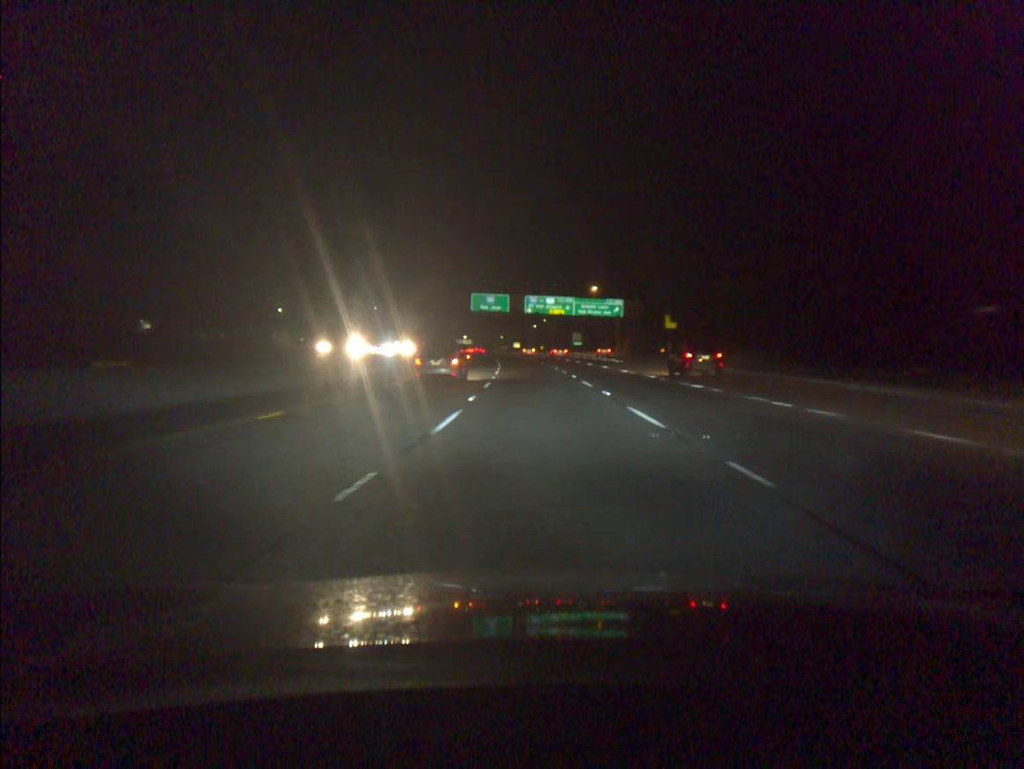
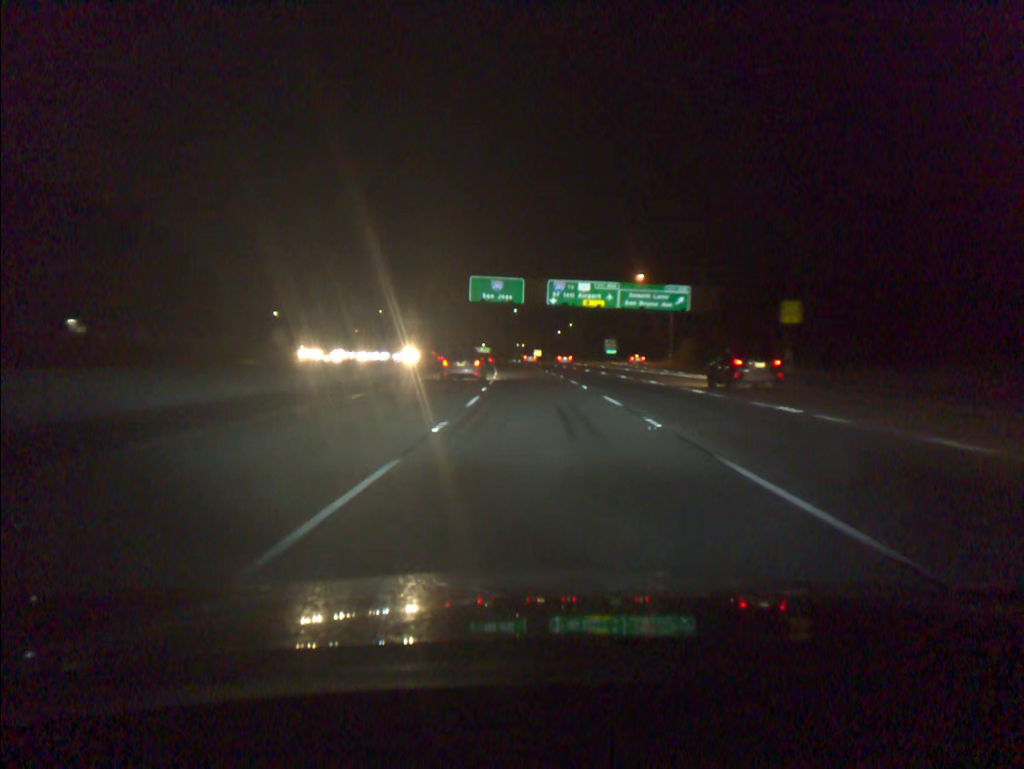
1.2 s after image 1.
(-0.6, +36.3) m; -2°
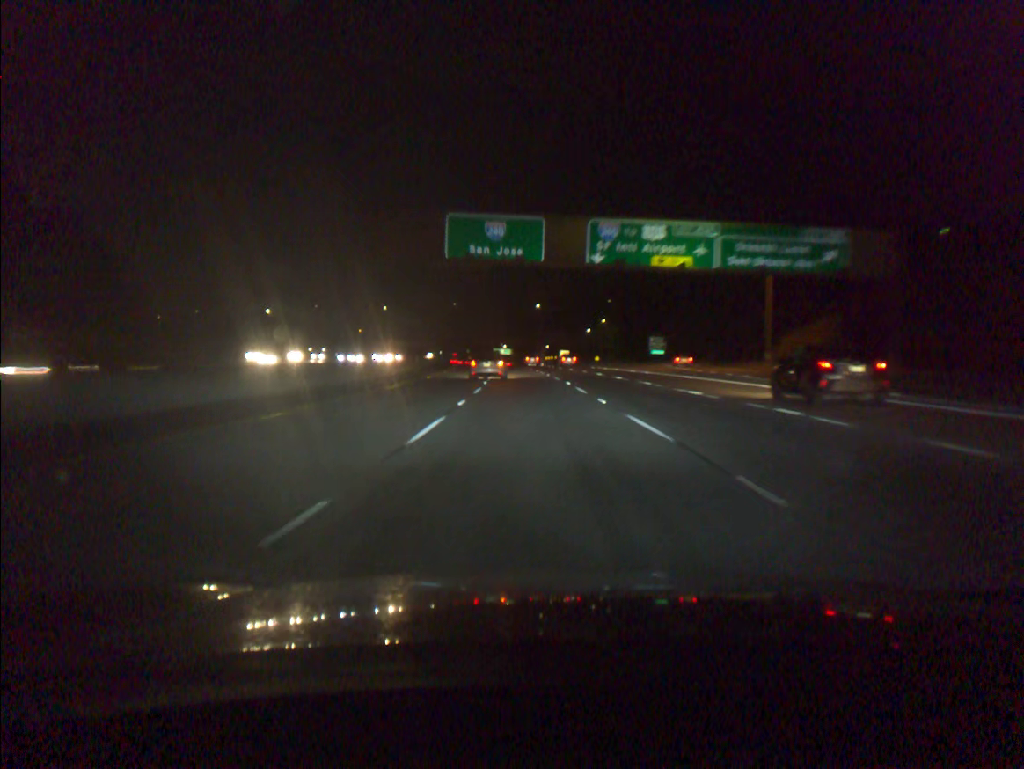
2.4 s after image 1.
(-0.5, +36.2) m; -2°
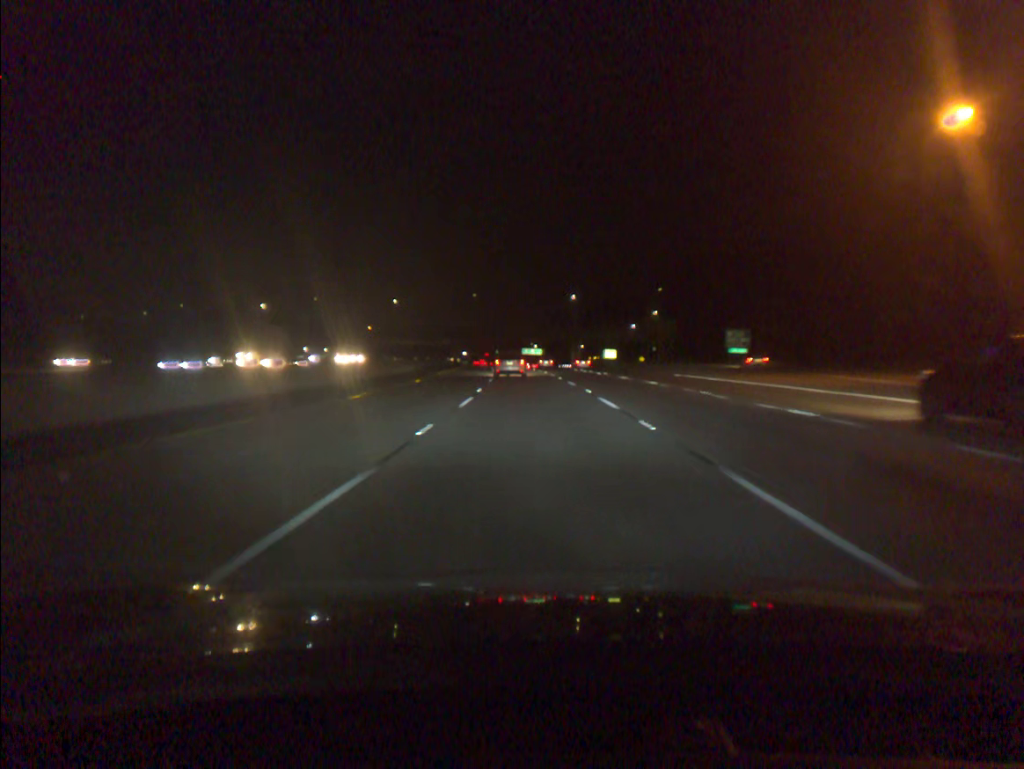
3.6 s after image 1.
(-0.7, +36.2) m; -2°
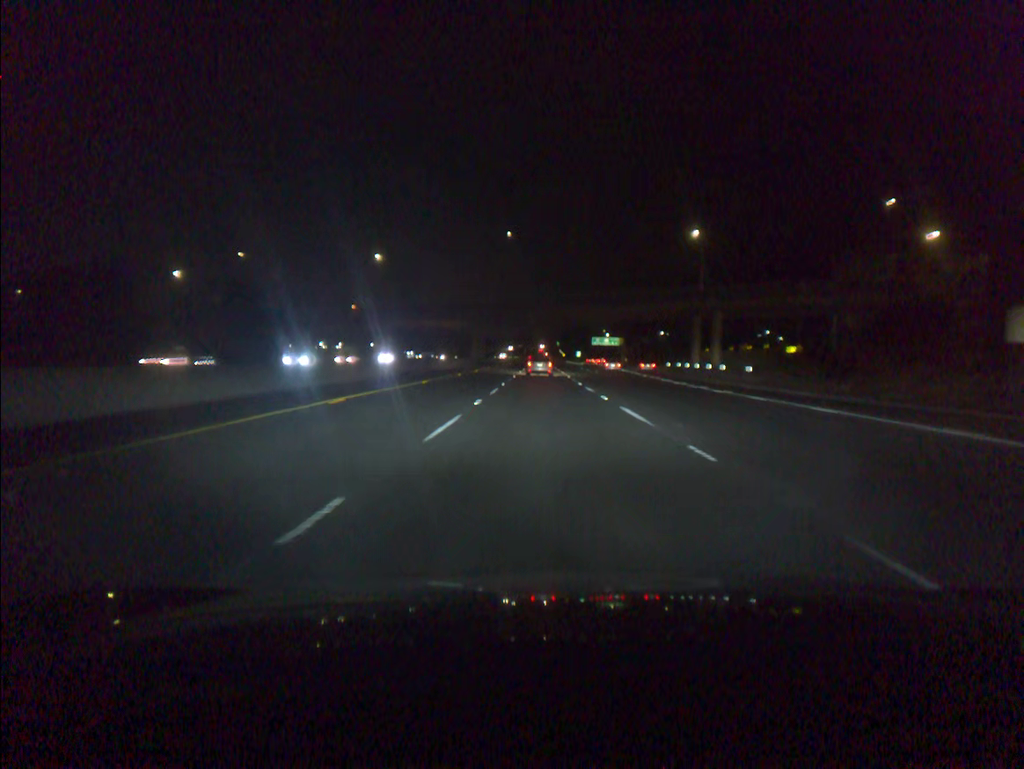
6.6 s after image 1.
(-4.1, +91.3) m; -5°
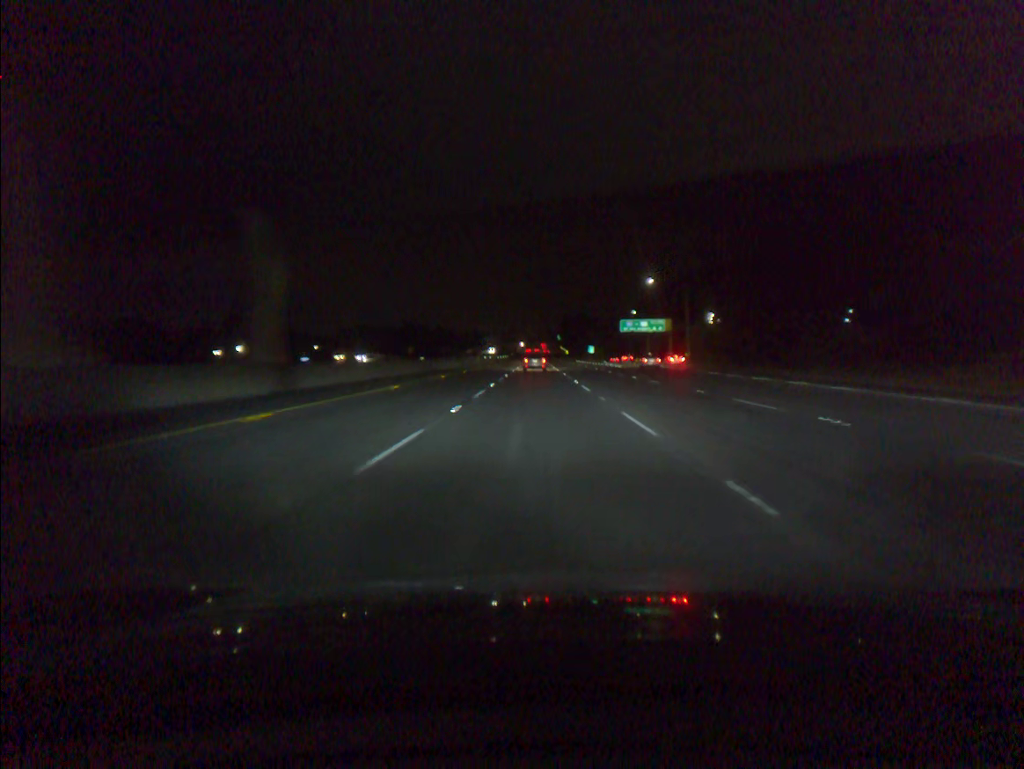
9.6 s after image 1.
(0.0, +92.4) m; 0°
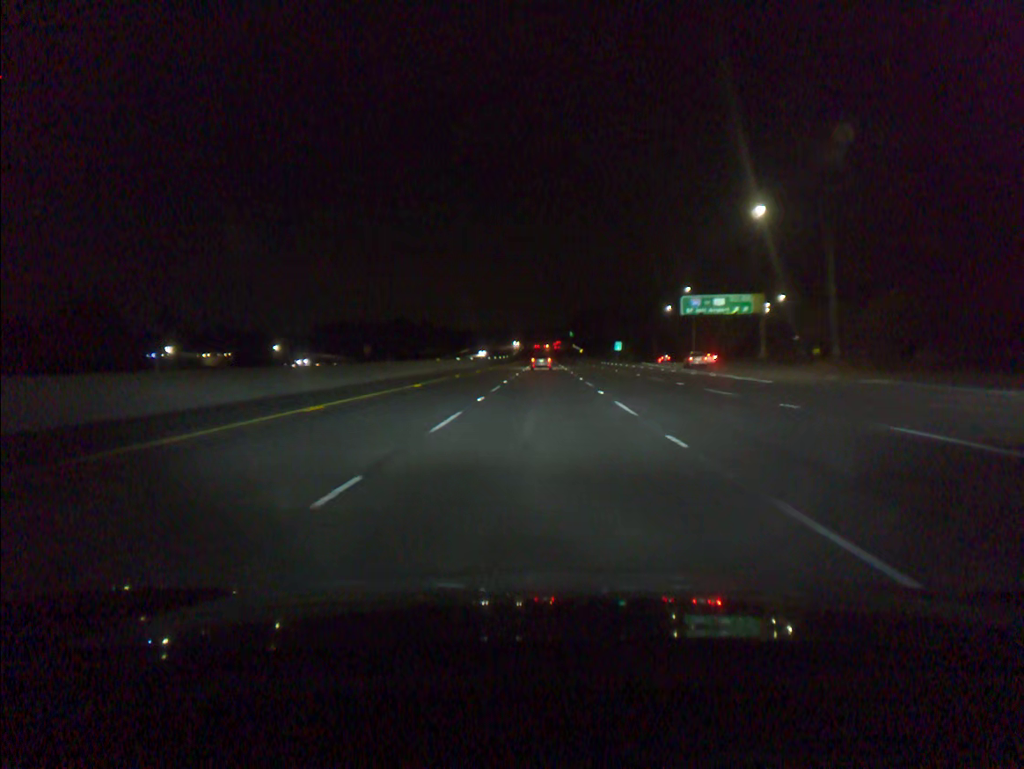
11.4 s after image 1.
(-0.4, +55.1) m; 0°
